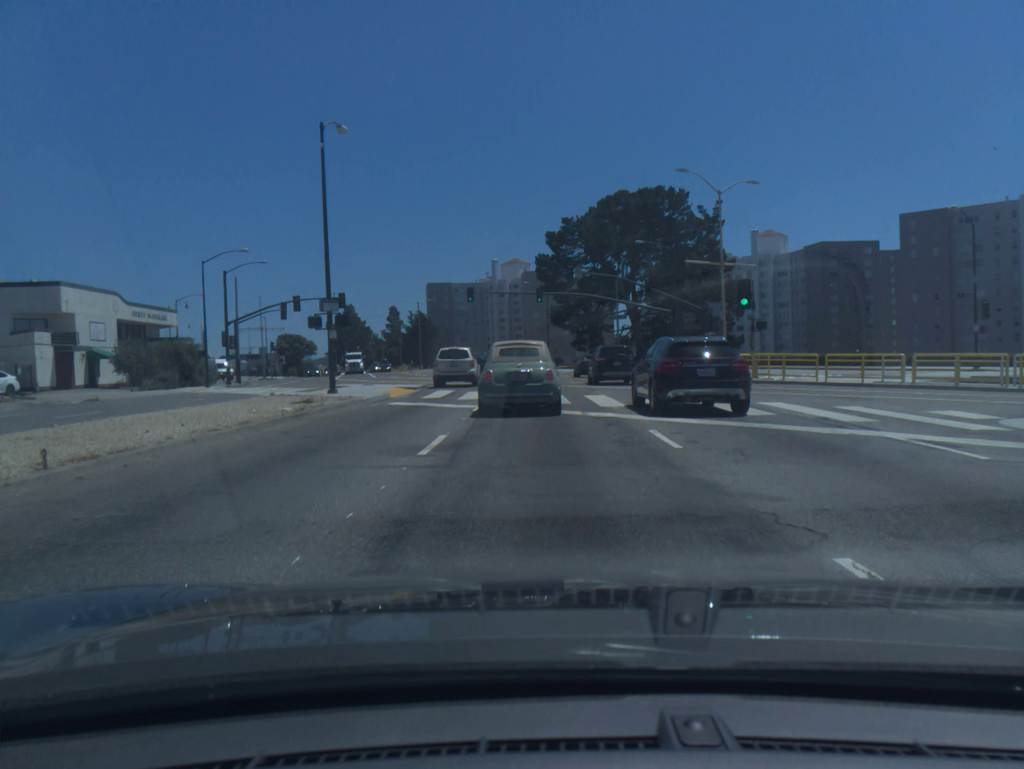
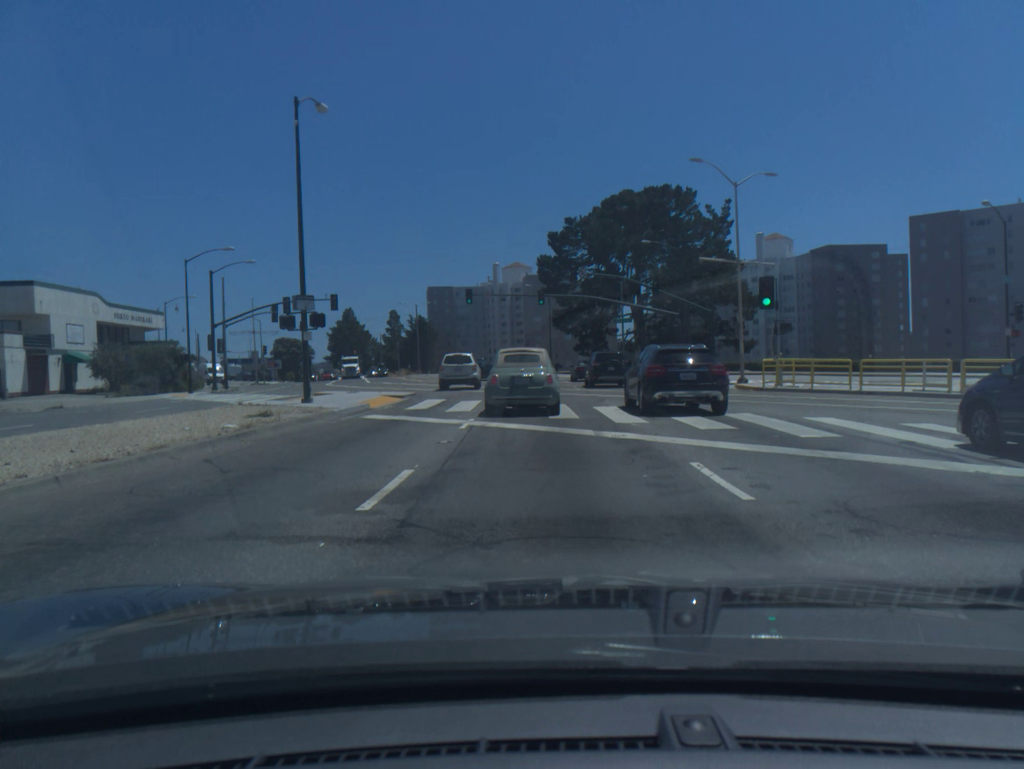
(0.0, +3.2) m; 0°
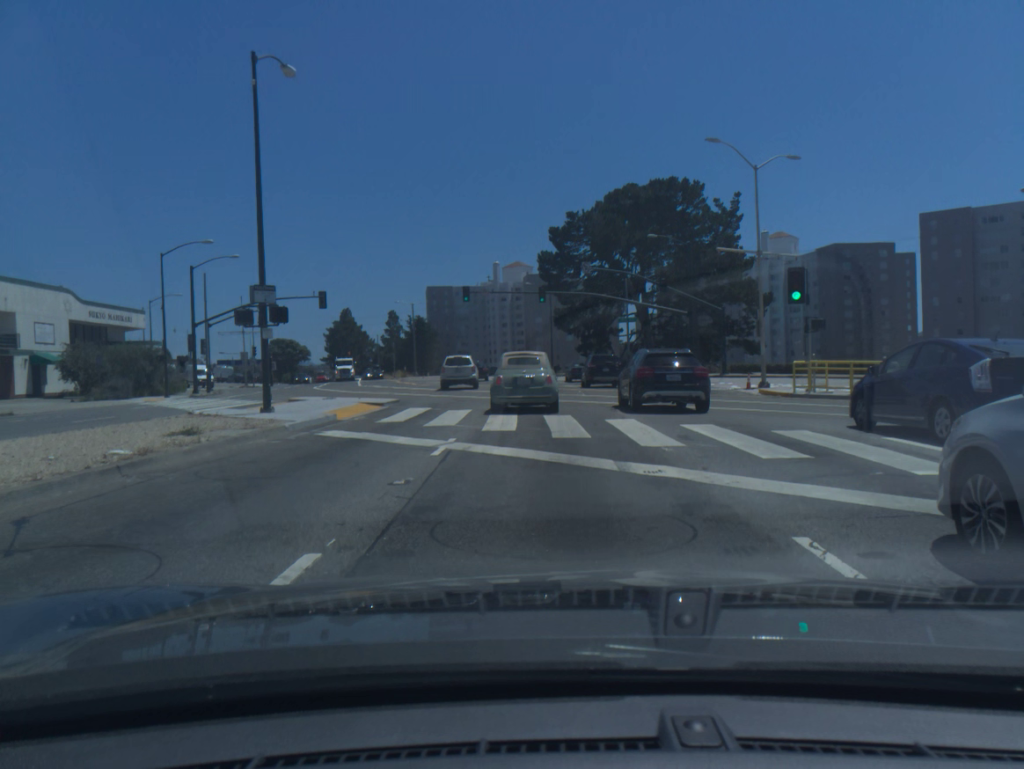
(0.0, +3.6) m; 0°
